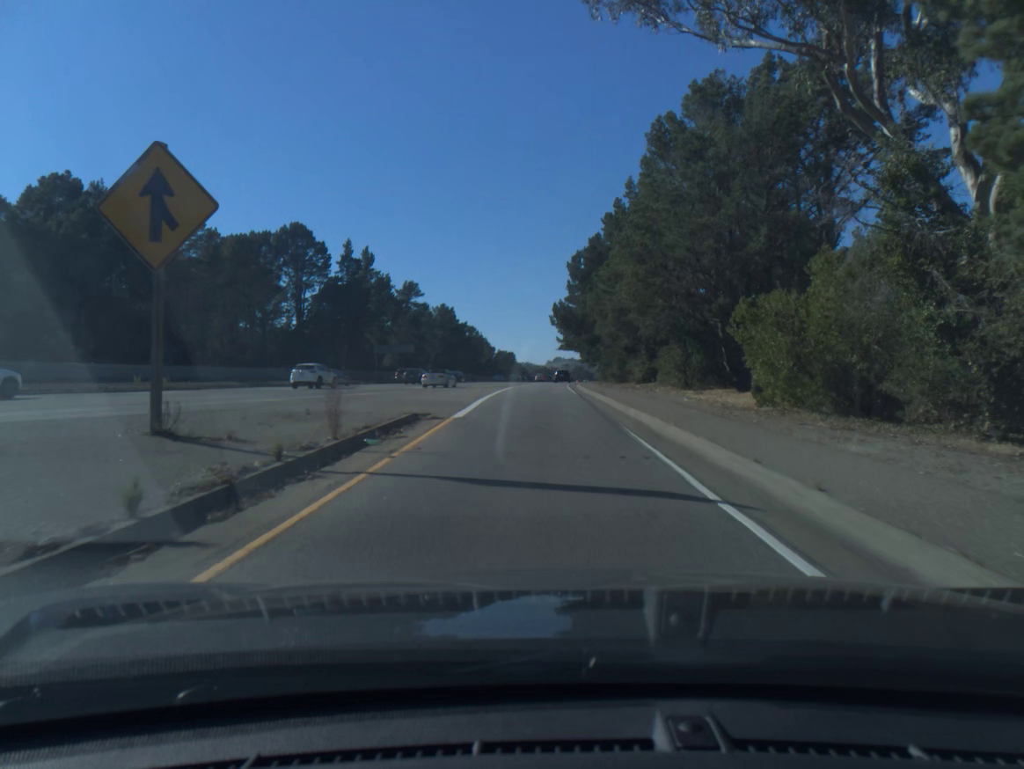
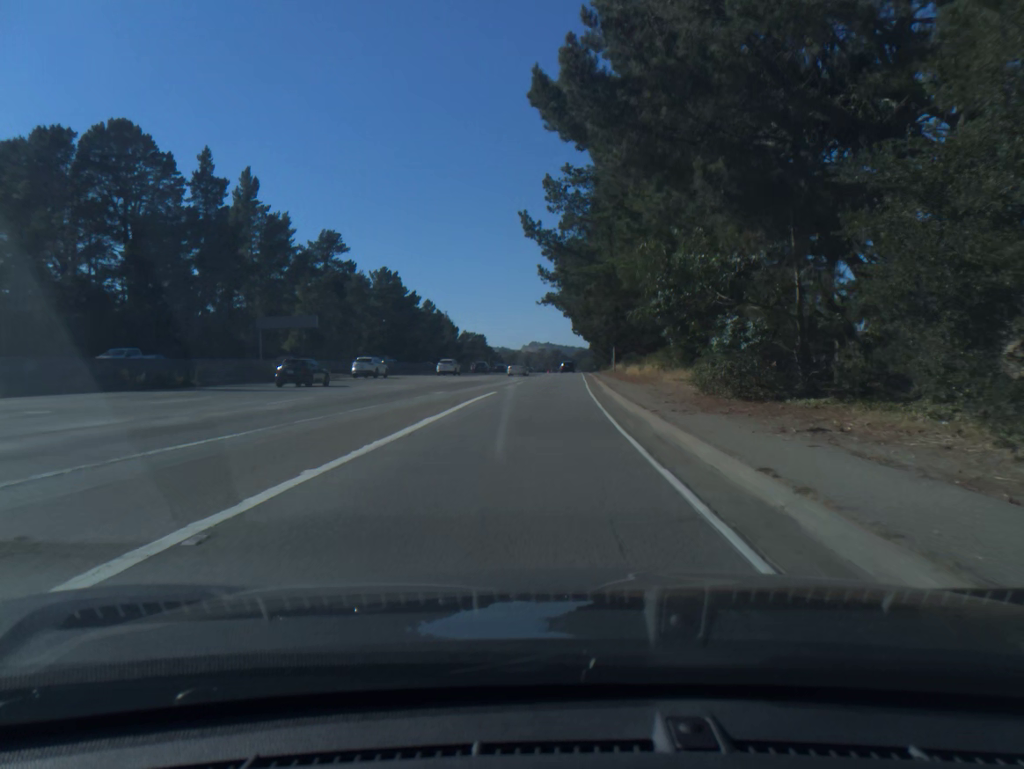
(+0.9, +62.7) m; +2°
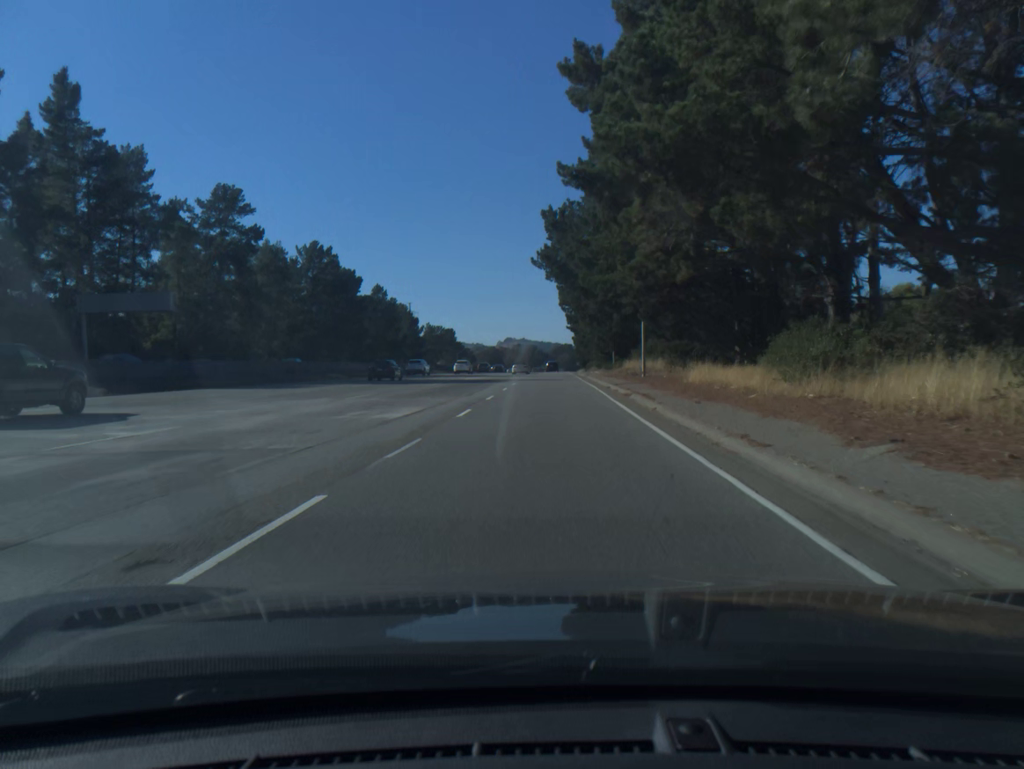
(+0.7, +40.7) m; +2°
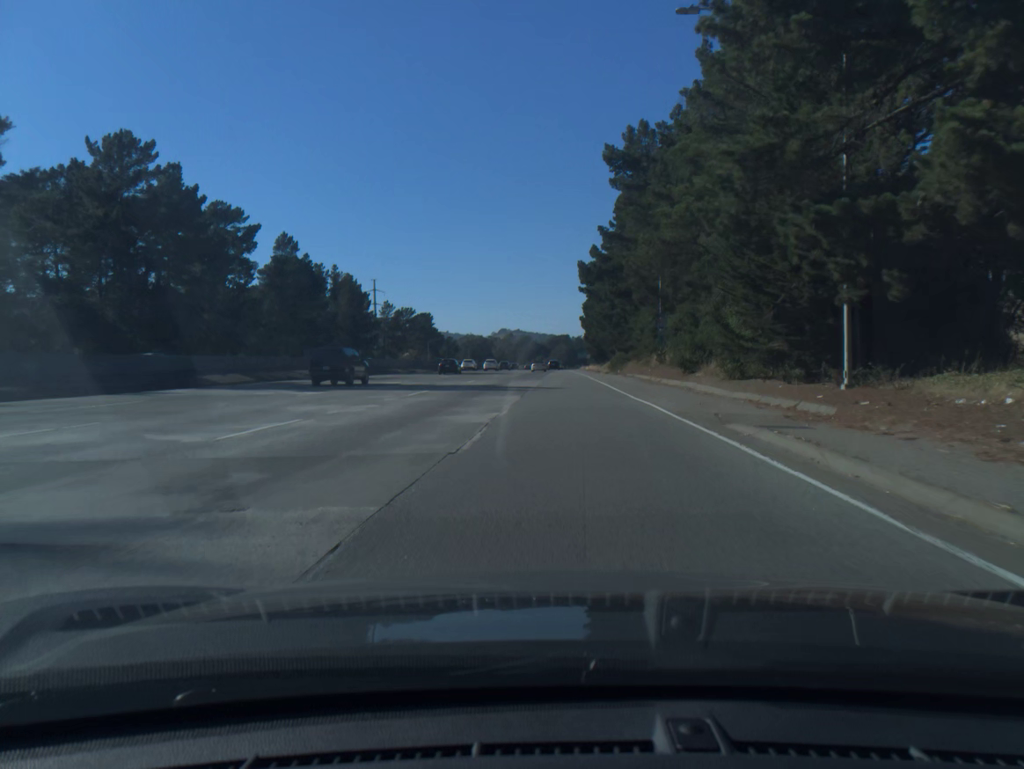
(+0.7, +72.4) m; 0°
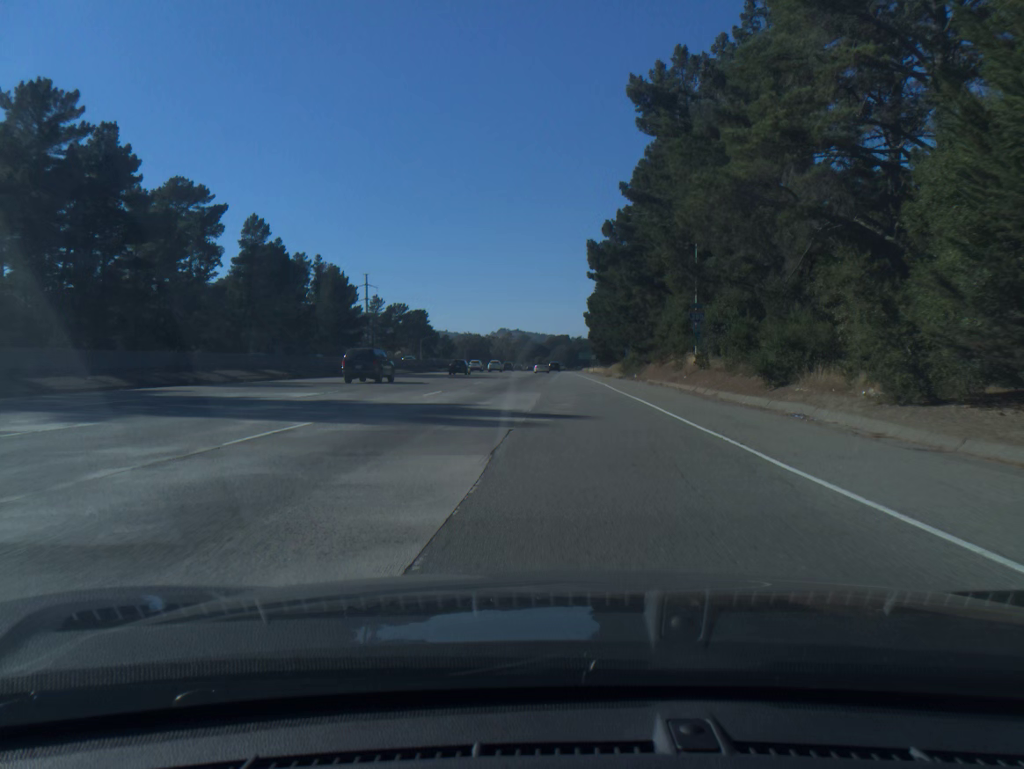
(0.0, +15.2) m; 0°
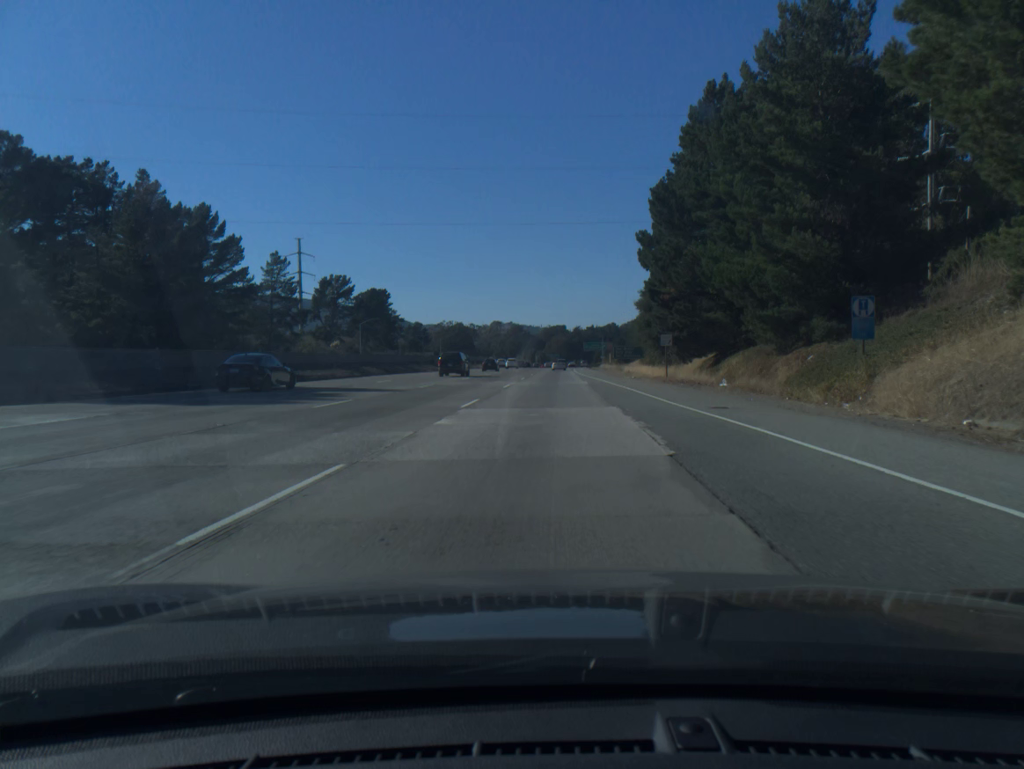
(+0.5, +79.1) m; +1°
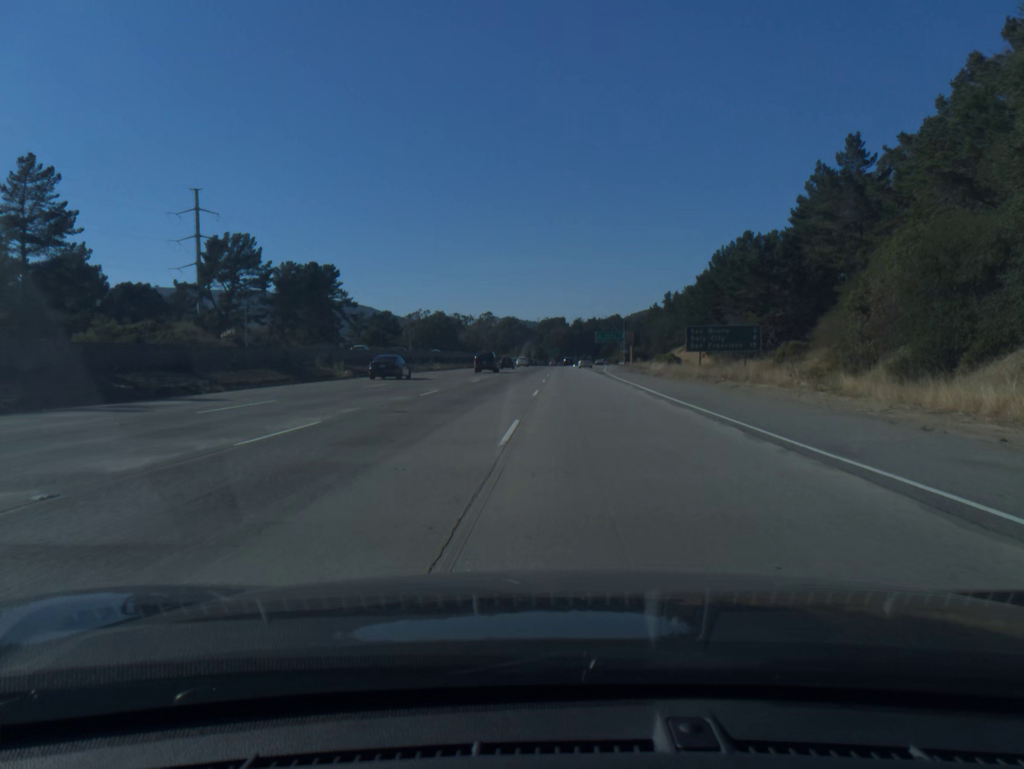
(+0.3, +66.7) m; 0°
